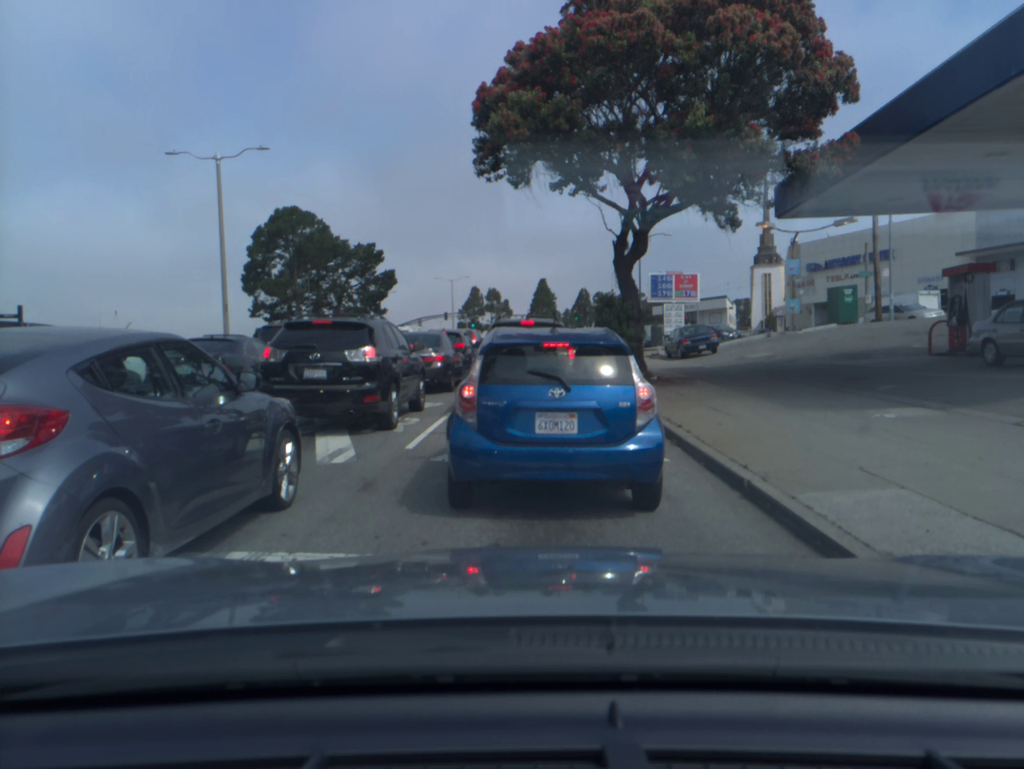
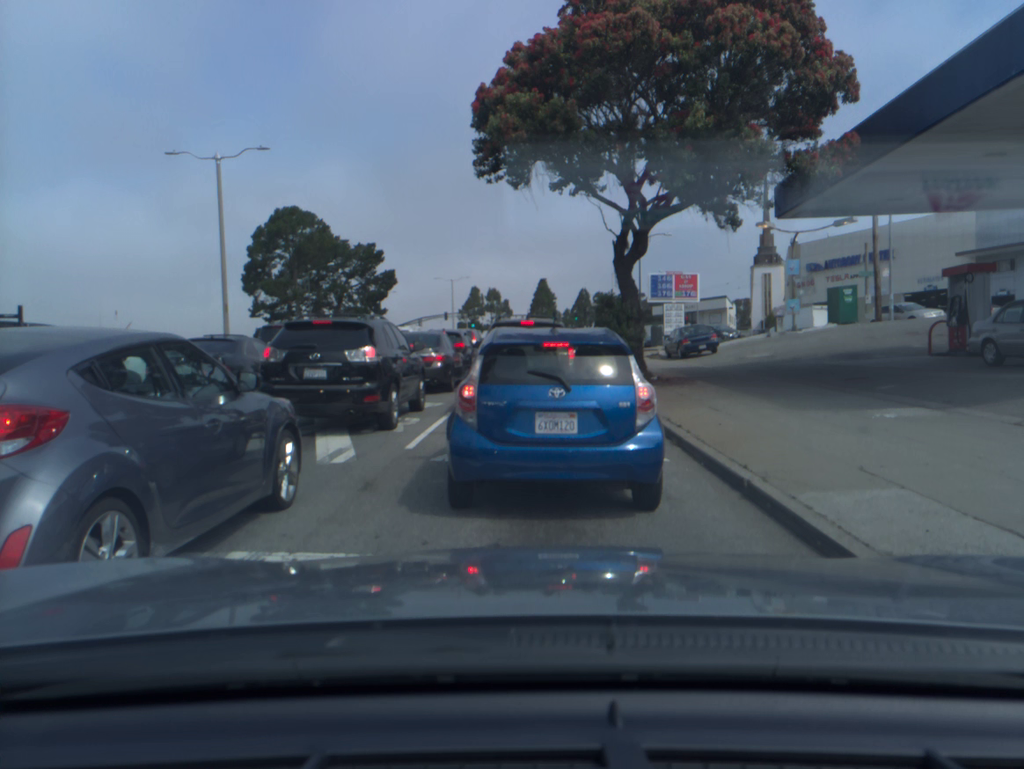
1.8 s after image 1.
(0.0, 0.0) m; 0°
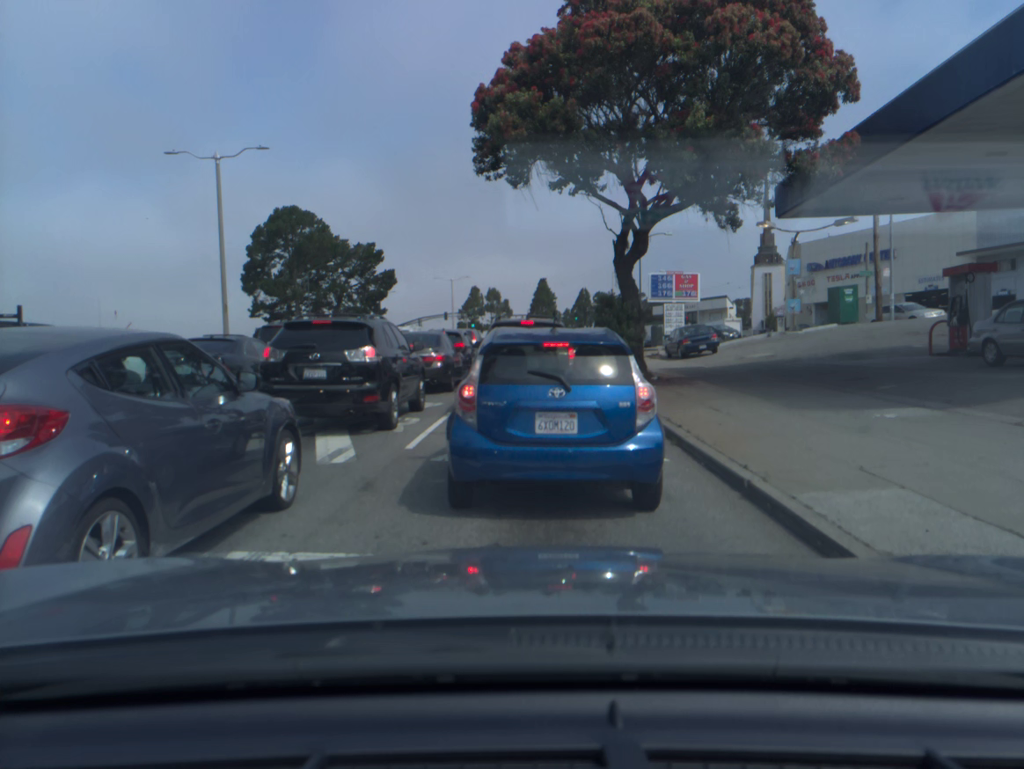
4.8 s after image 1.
(0.0, 0.0) m; 0°
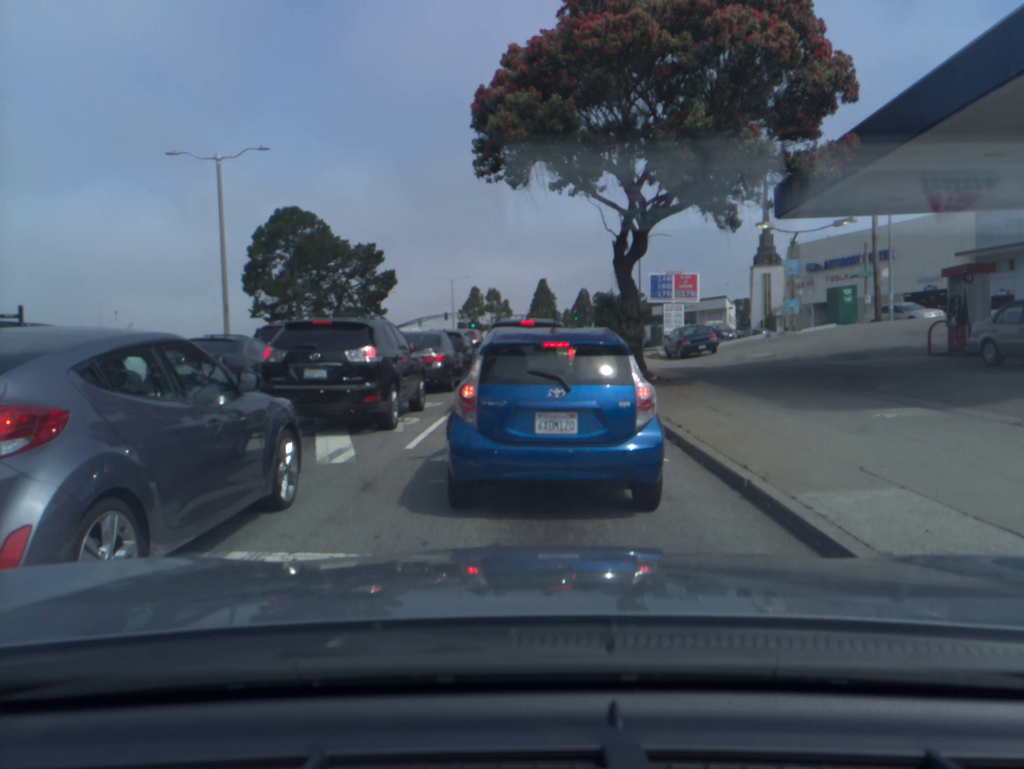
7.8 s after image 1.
(0.0, 0.0) m; 0°
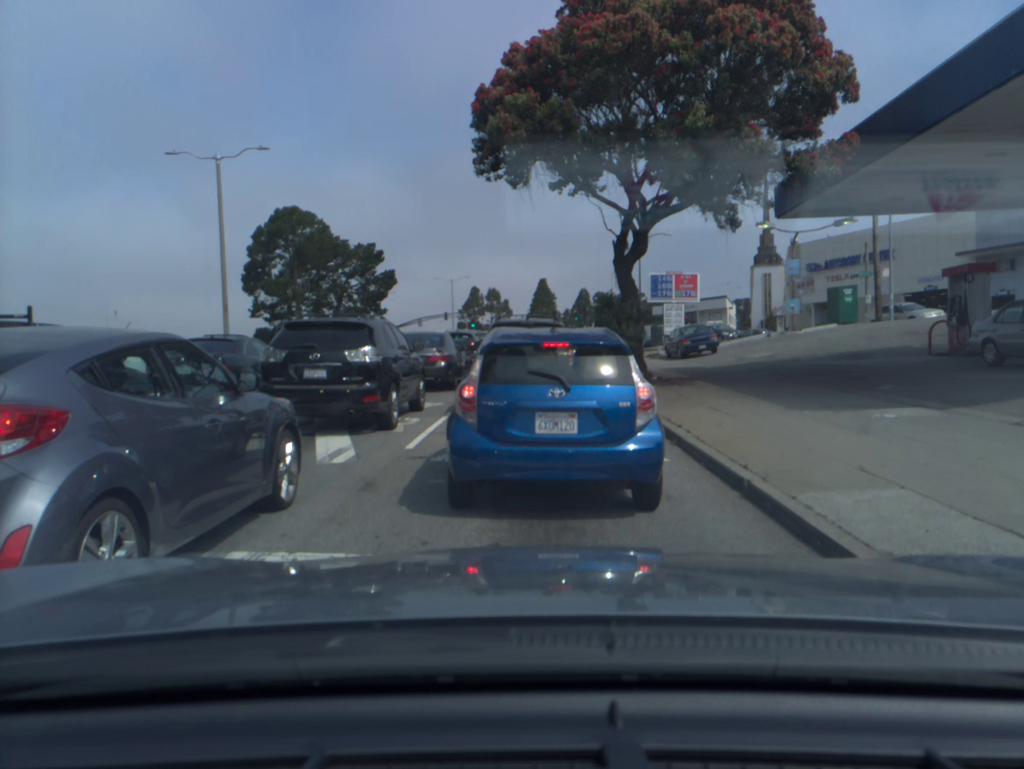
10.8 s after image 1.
(0.0, 0.0) m; 0°
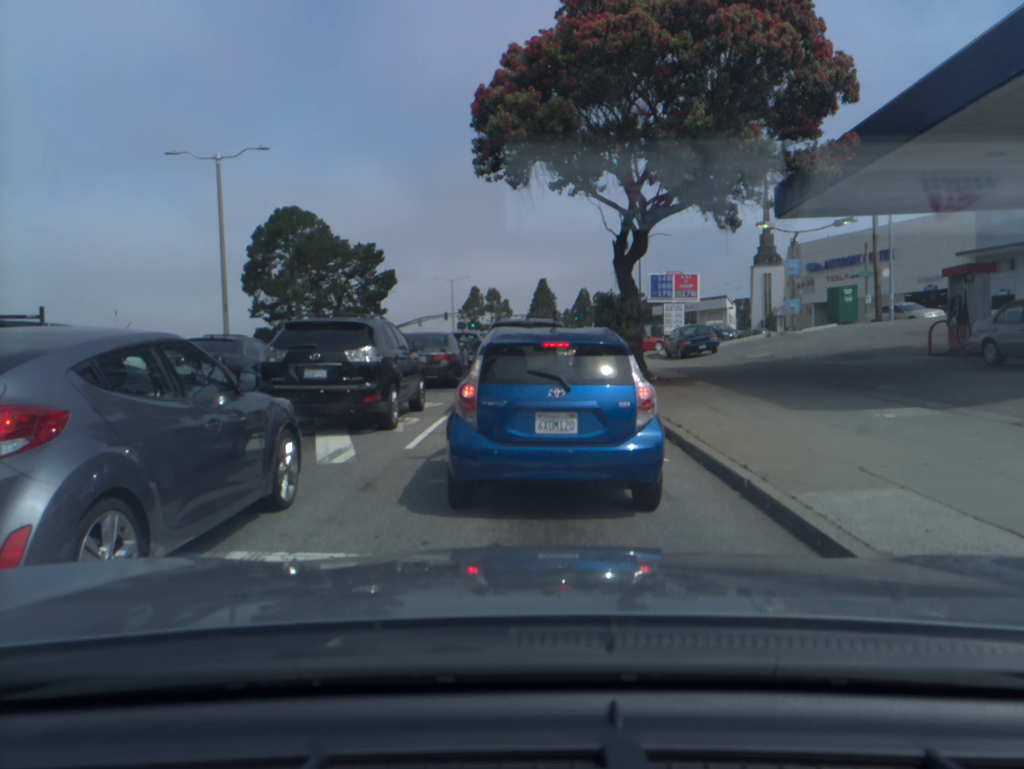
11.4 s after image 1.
(0.0, 0.0) m; 0°
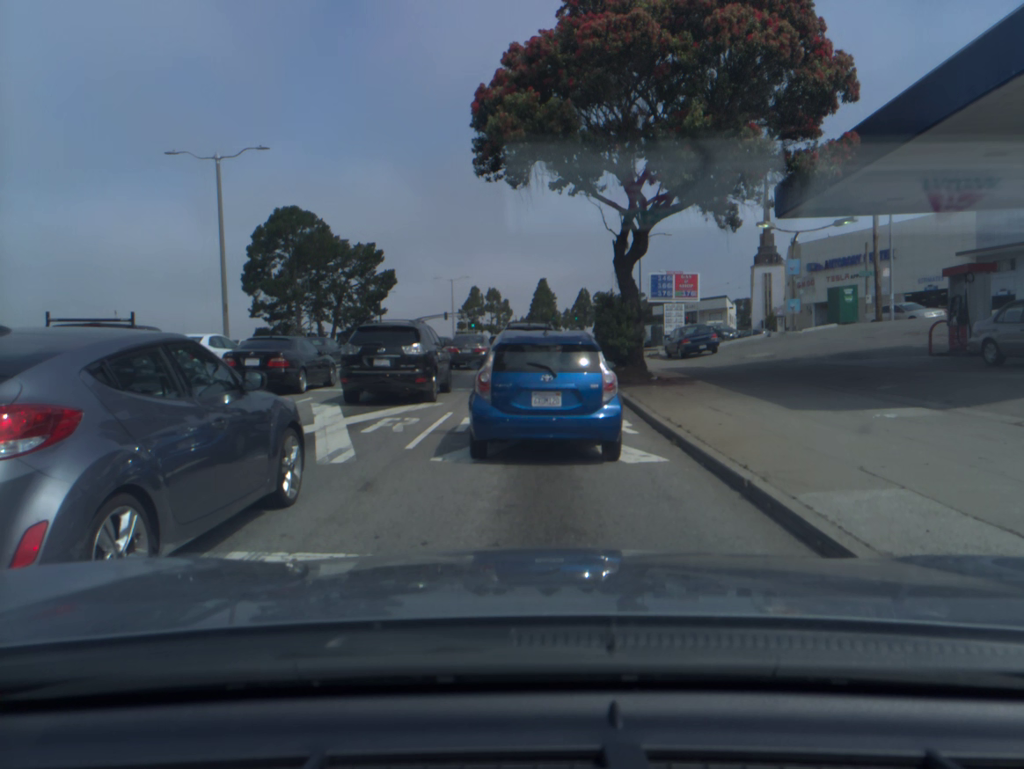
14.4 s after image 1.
(0.0, 0.0) m; 0°
